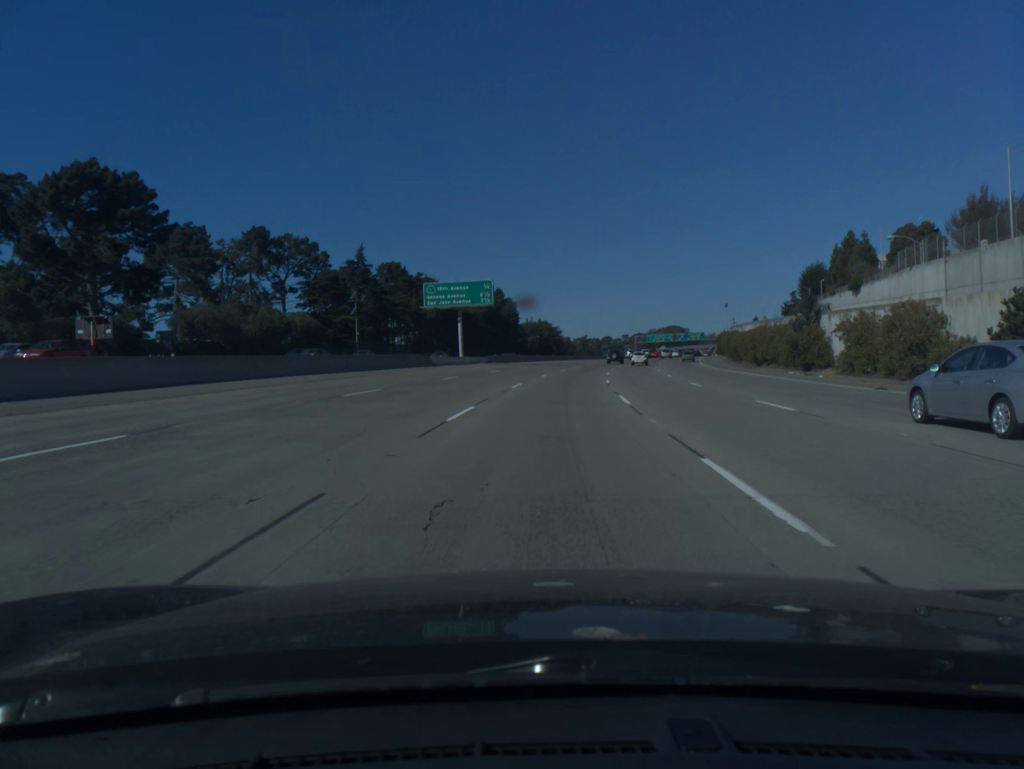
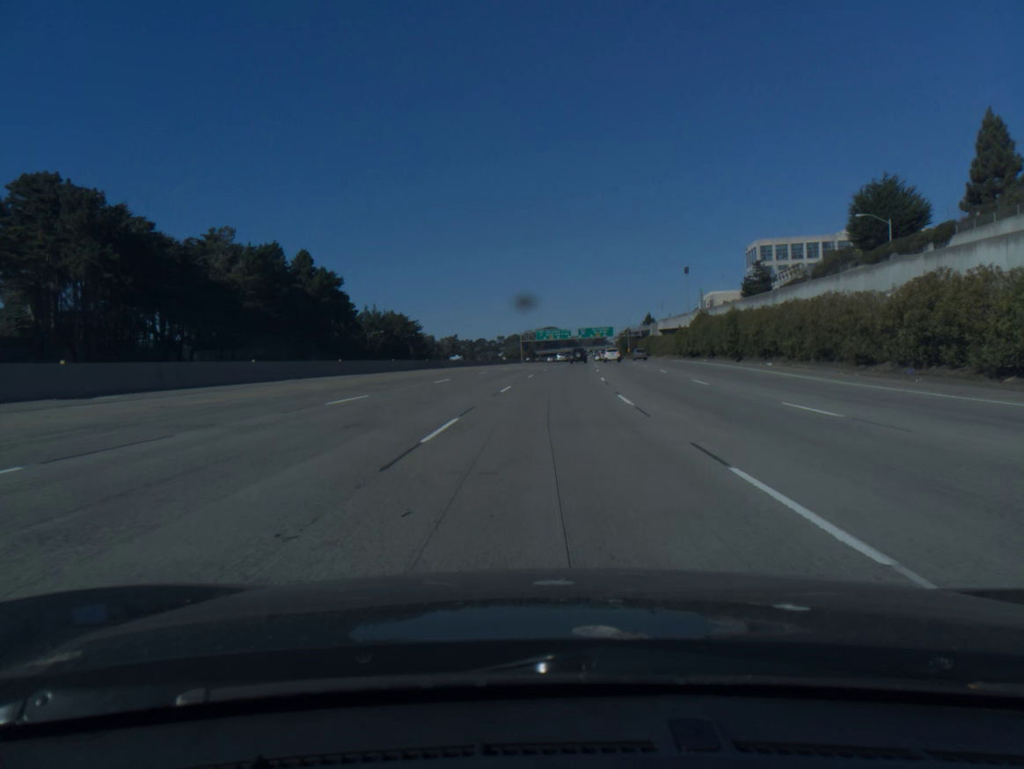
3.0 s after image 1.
(+7.0, +88.7) m; +9°
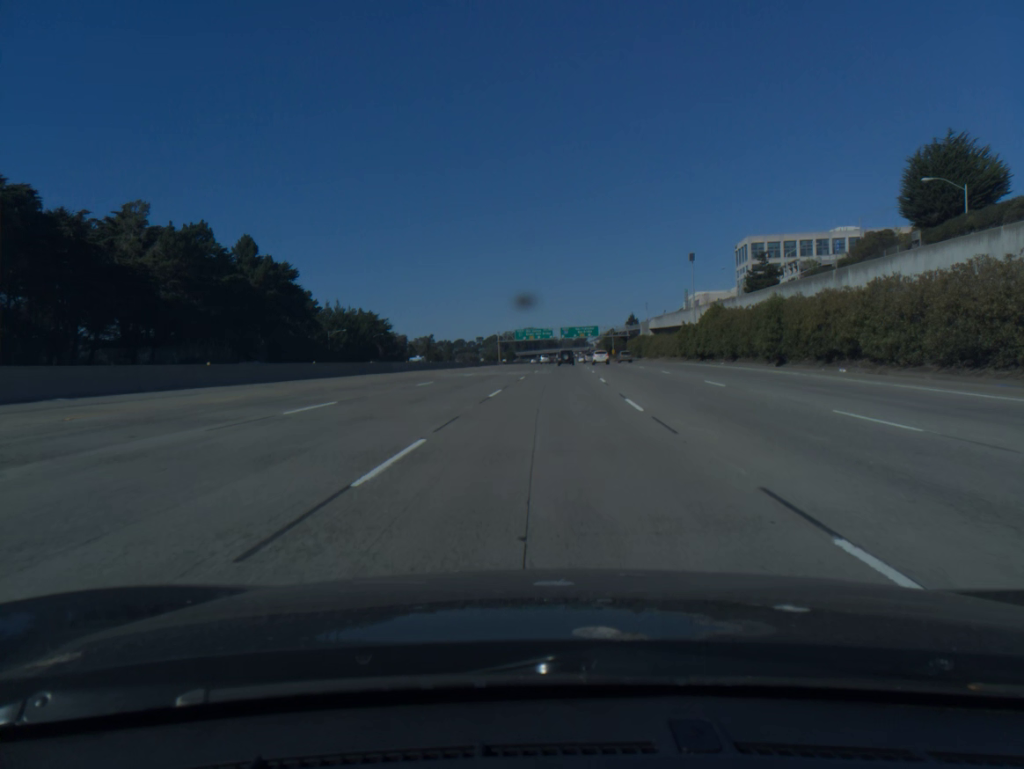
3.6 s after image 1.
(+0.2, +17.8) m; +1°
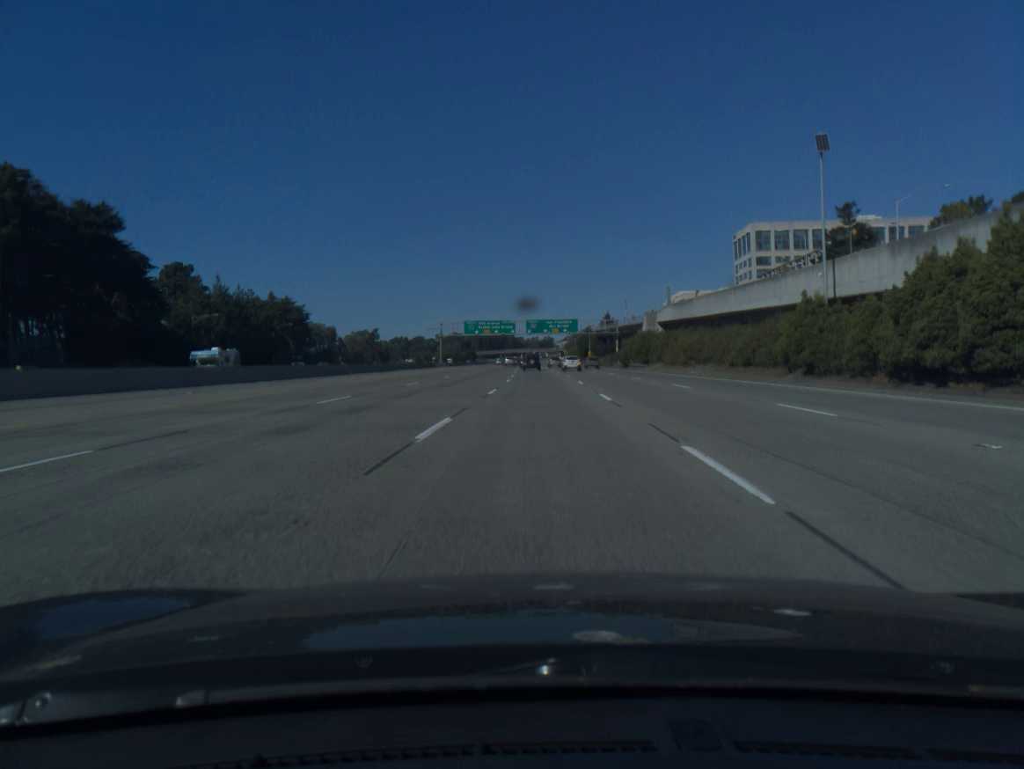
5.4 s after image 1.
(+1.5, +53.3) m; +3°
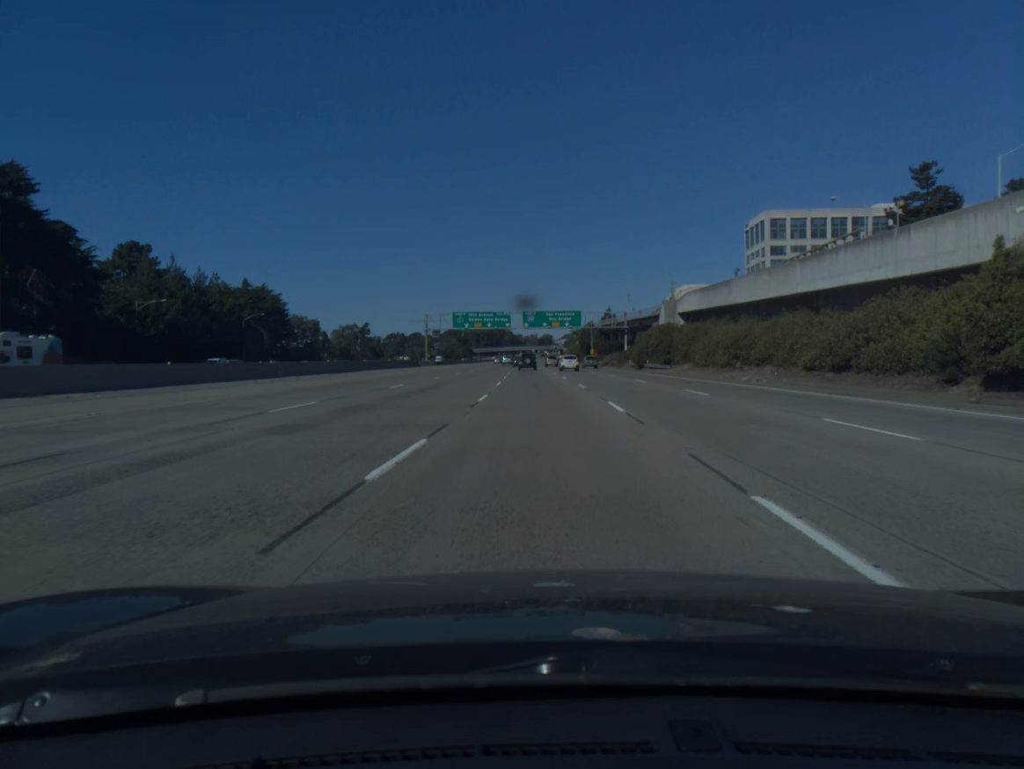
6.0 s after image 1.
(0.0, +17.8) m; 0°
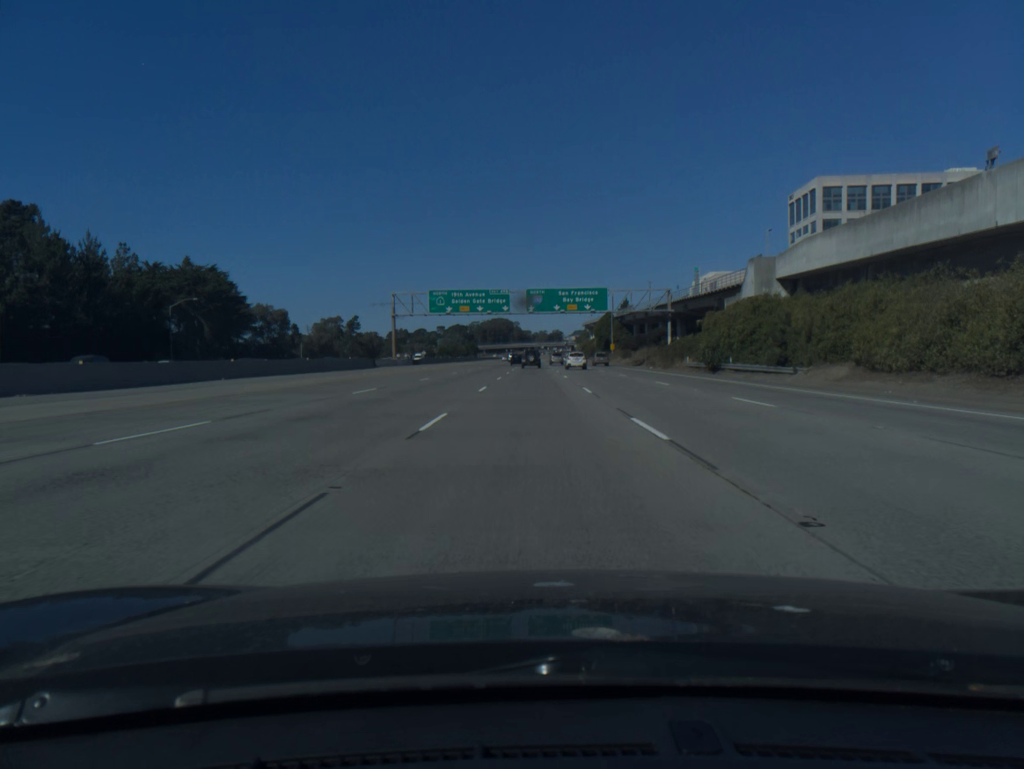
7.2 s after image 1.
(-0.2, +35.6) m; -1°
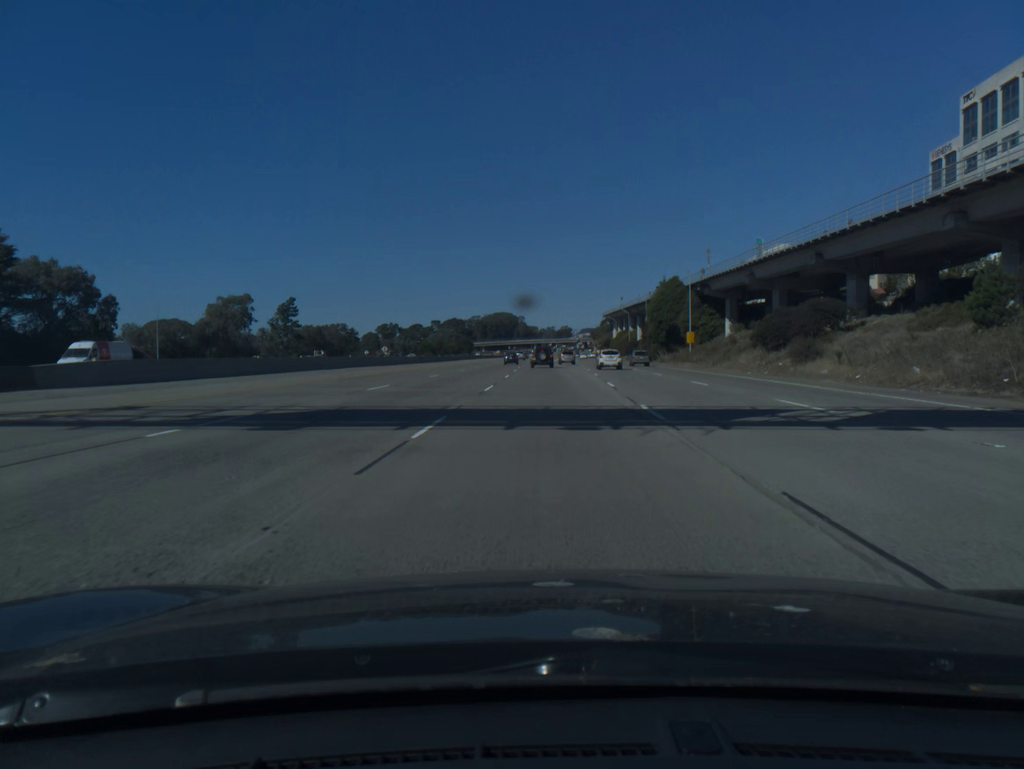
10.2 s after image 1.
(-1.0, +87.5) m; -1°
